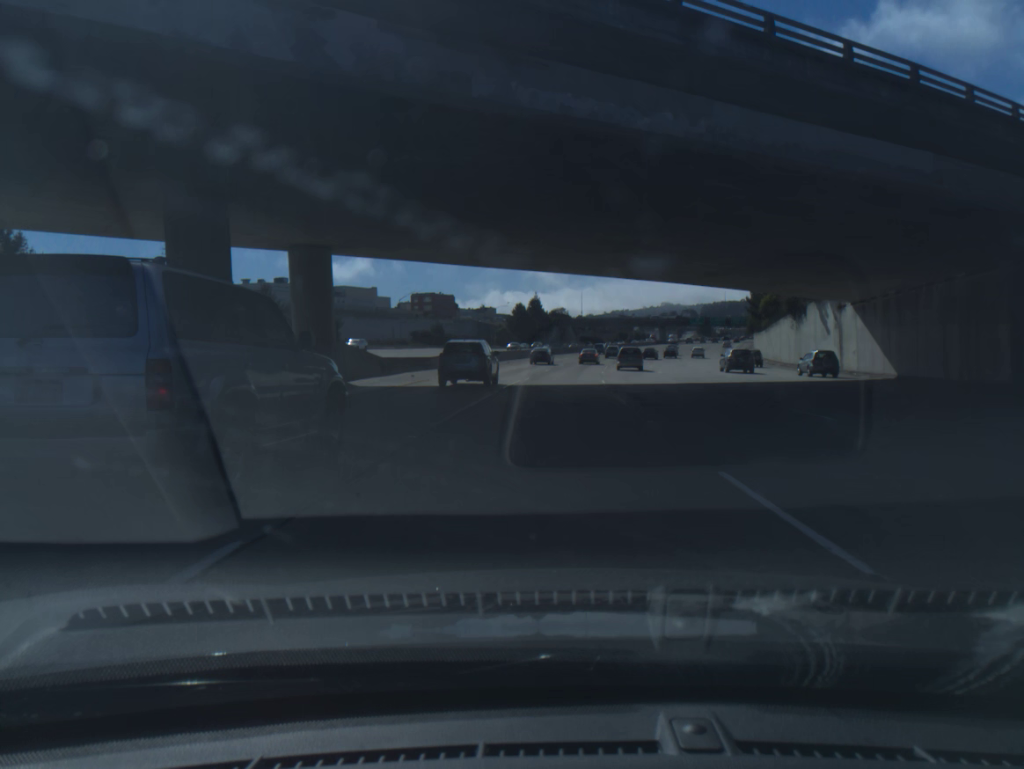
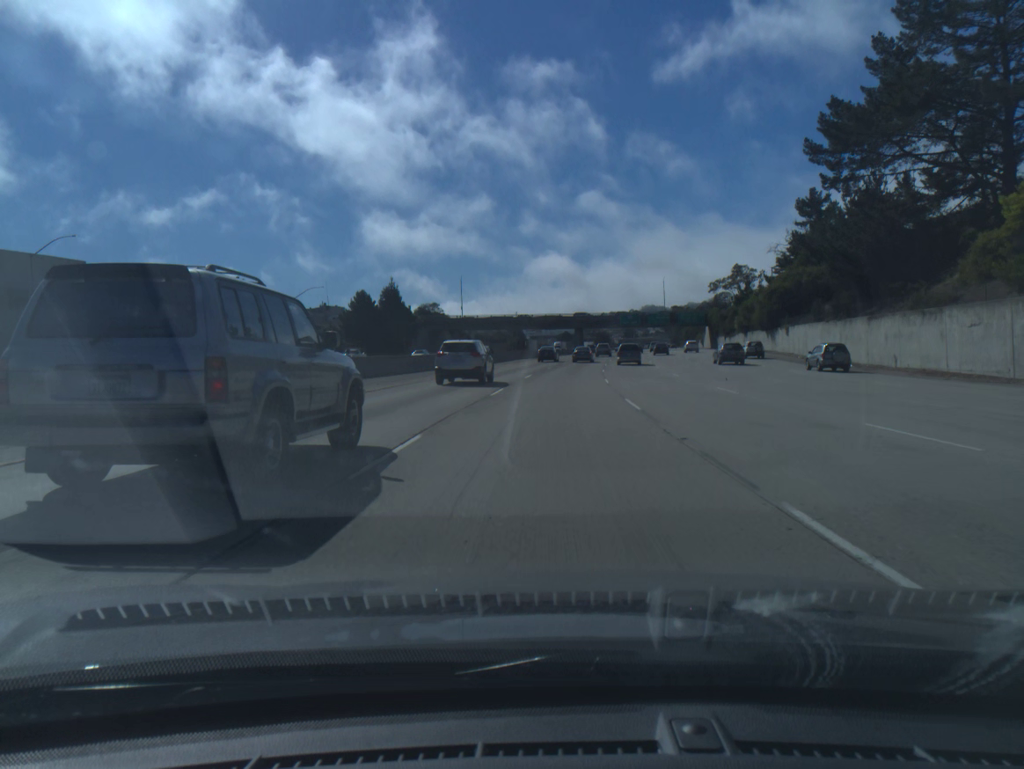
(+5.7, +85.3) m; +8°
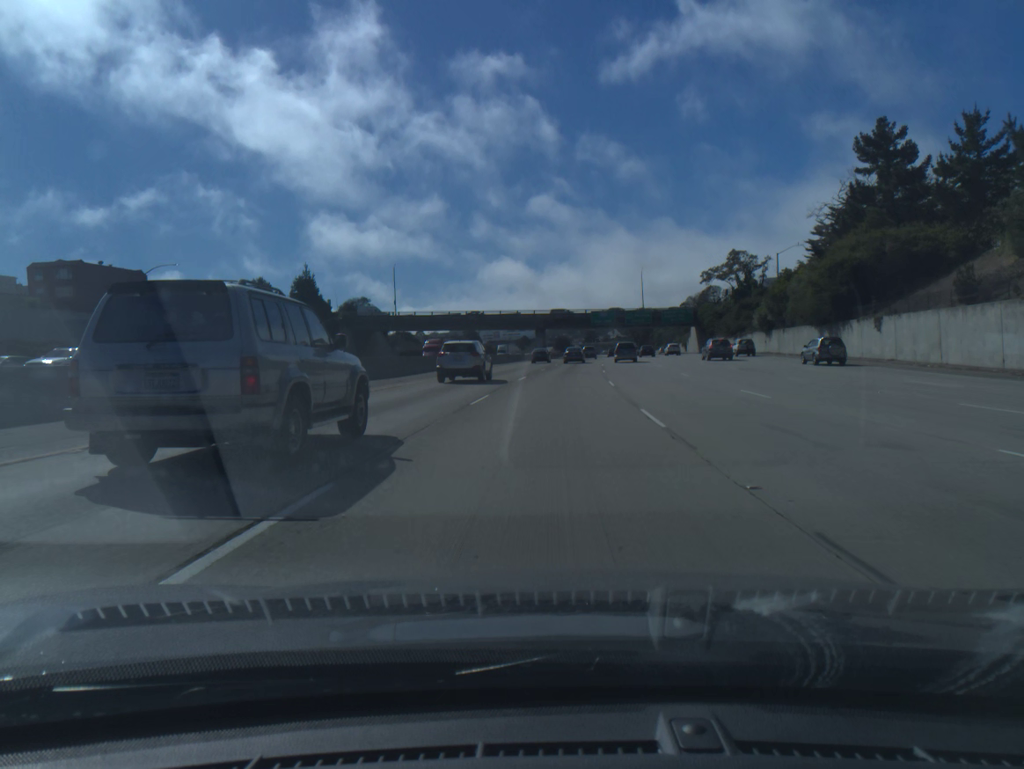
(+0.9, +33.6) m; +3°
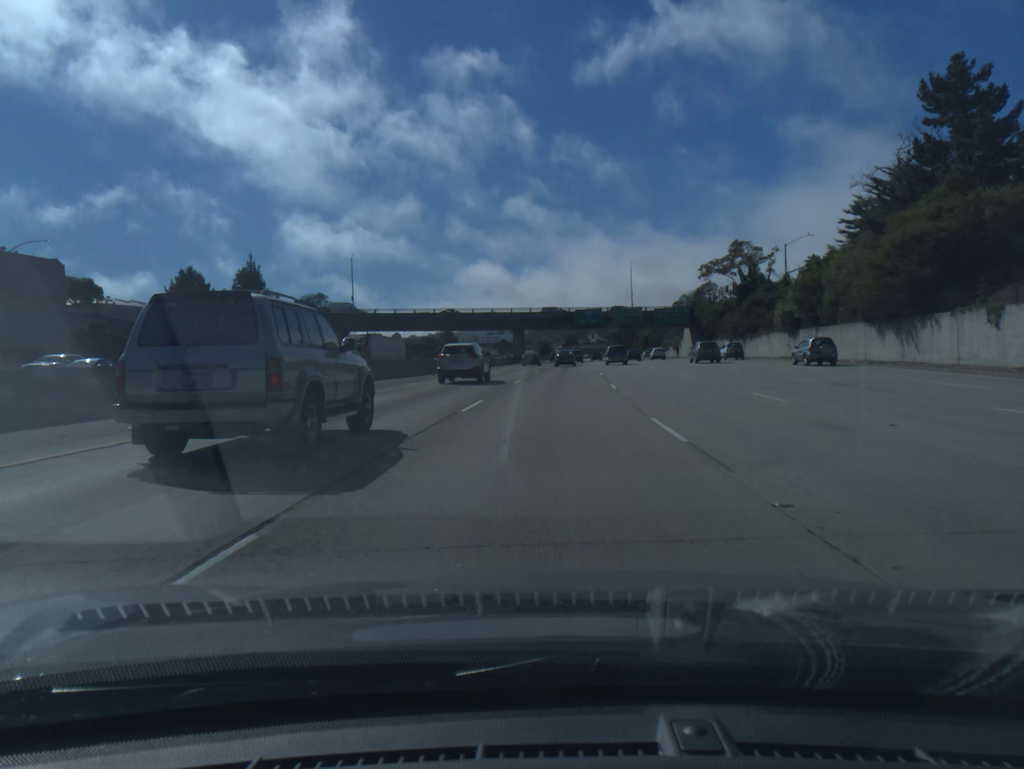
(+0.2, +16.5) m; +1°
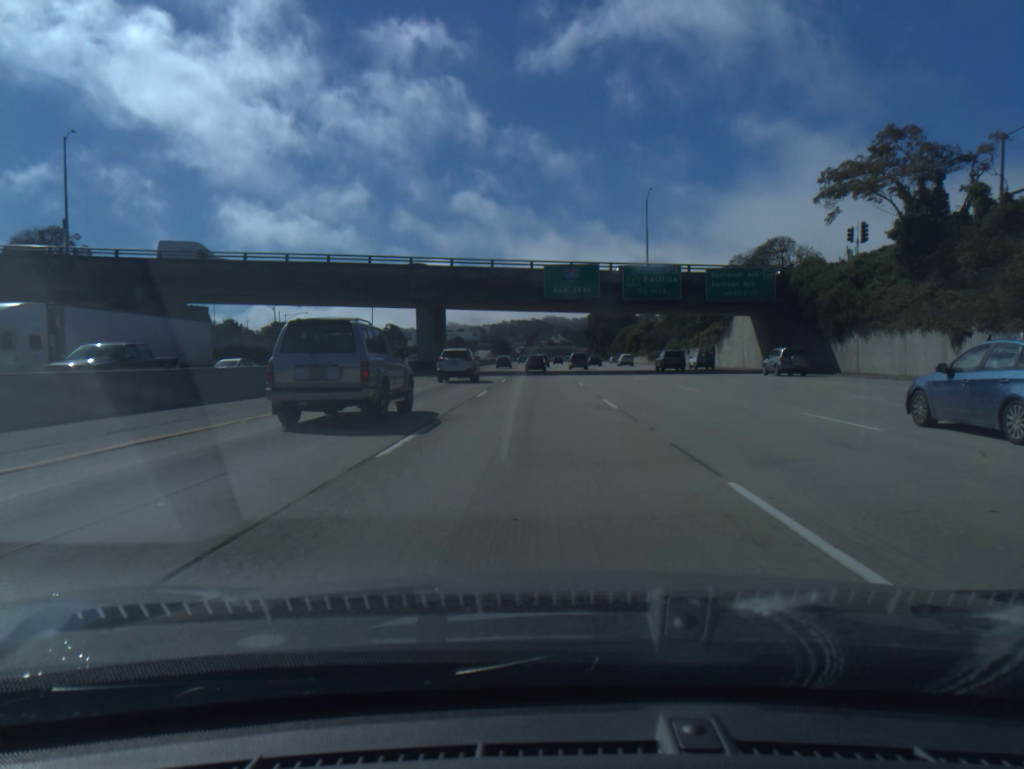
(+2.3, +65.2) m; +3°
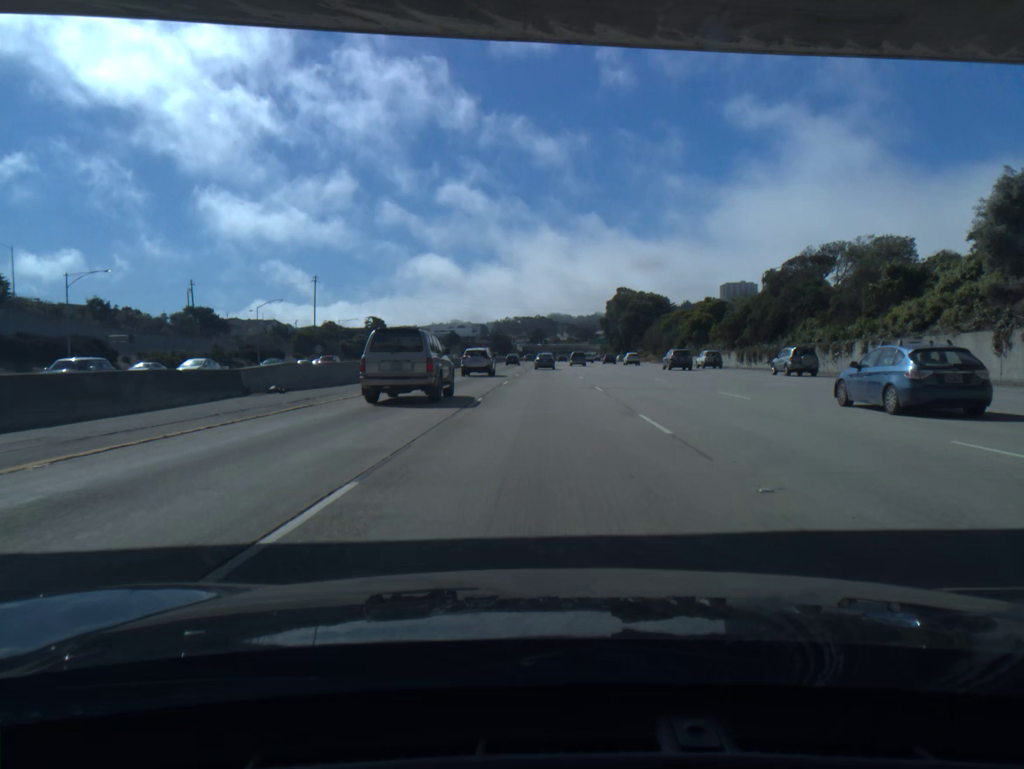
(-0.3, +64.9) m; 0°
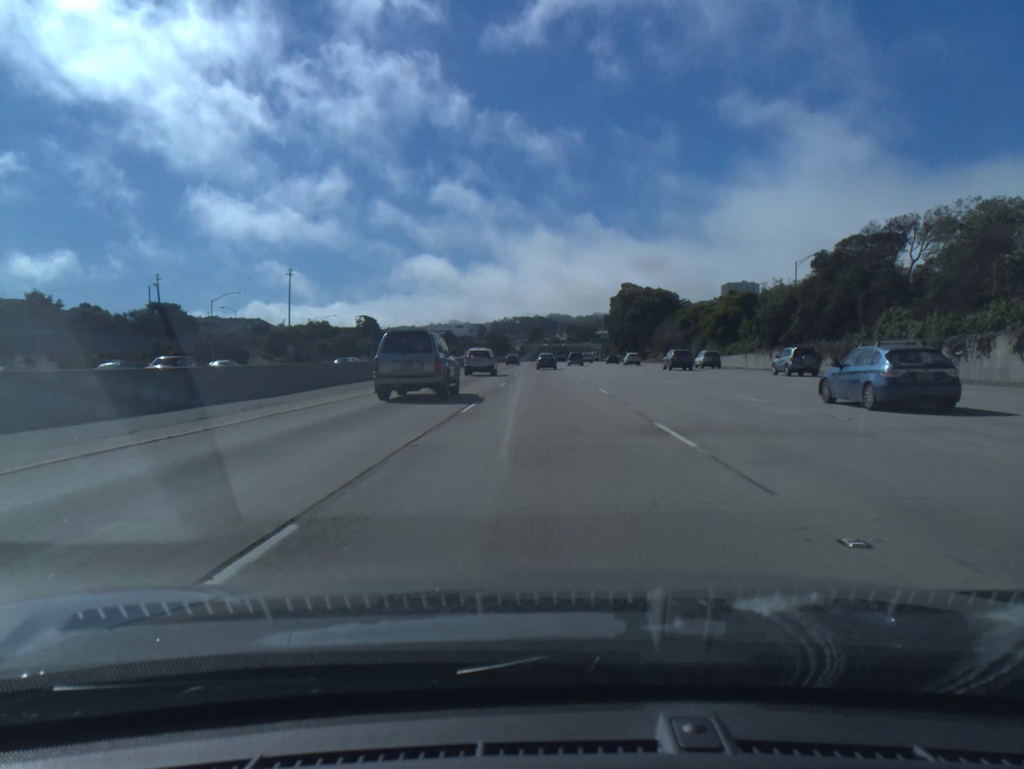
(0.0, +16.4) m; 0°
